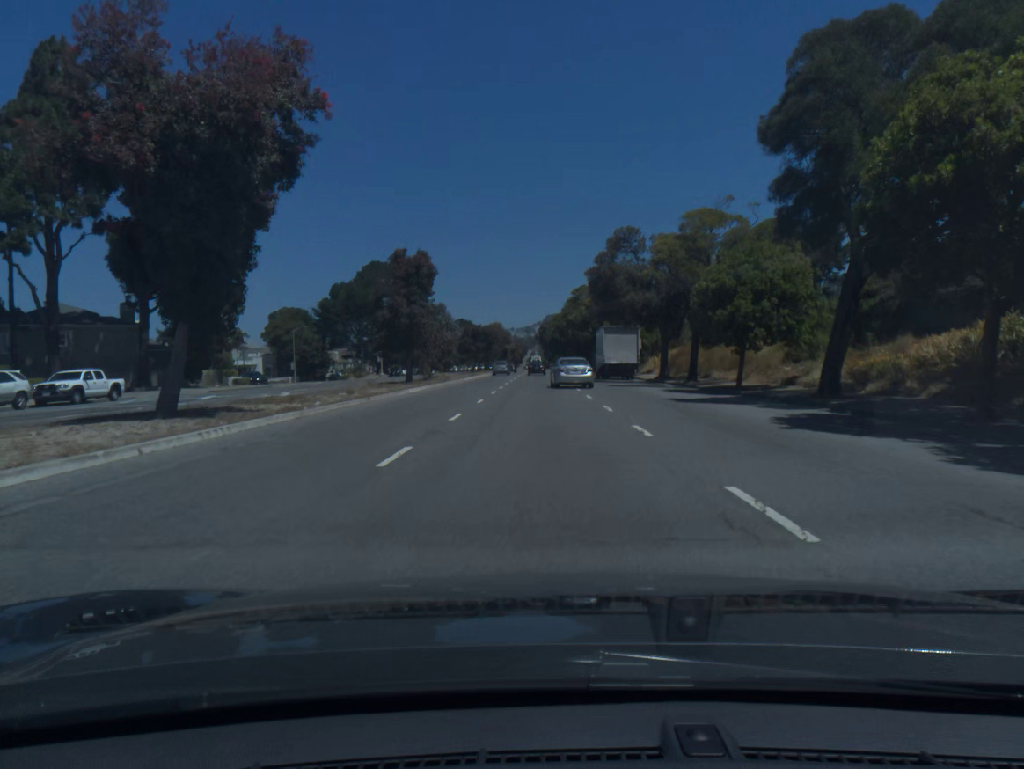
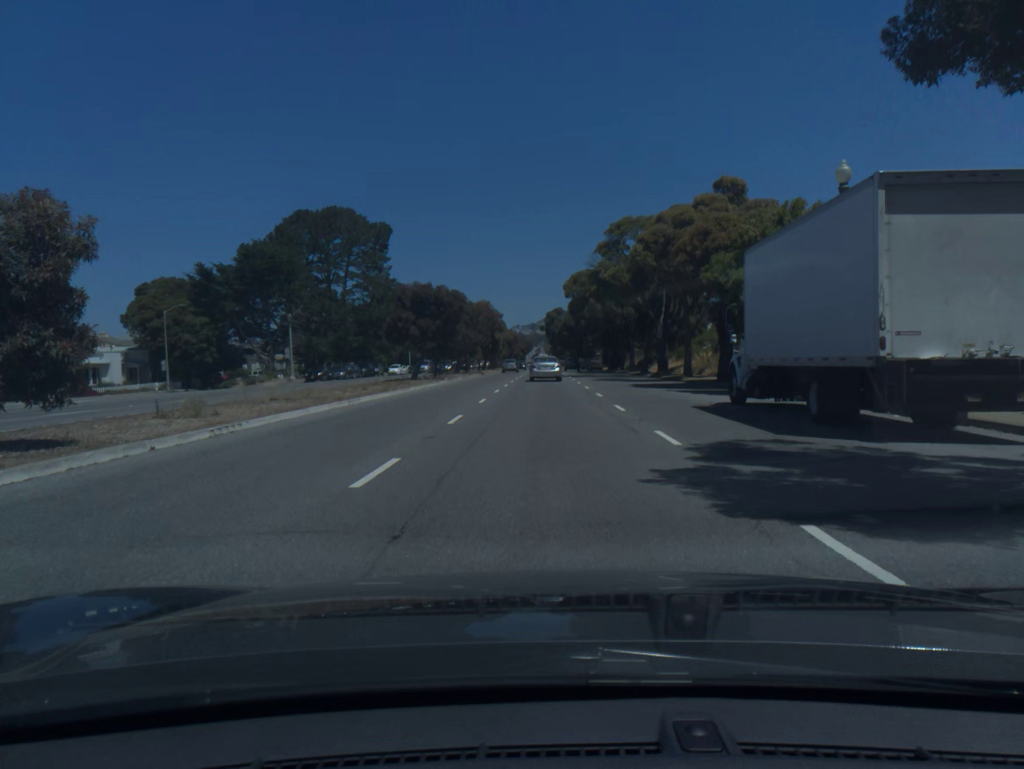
(-0.2, +45.6) m; 0°
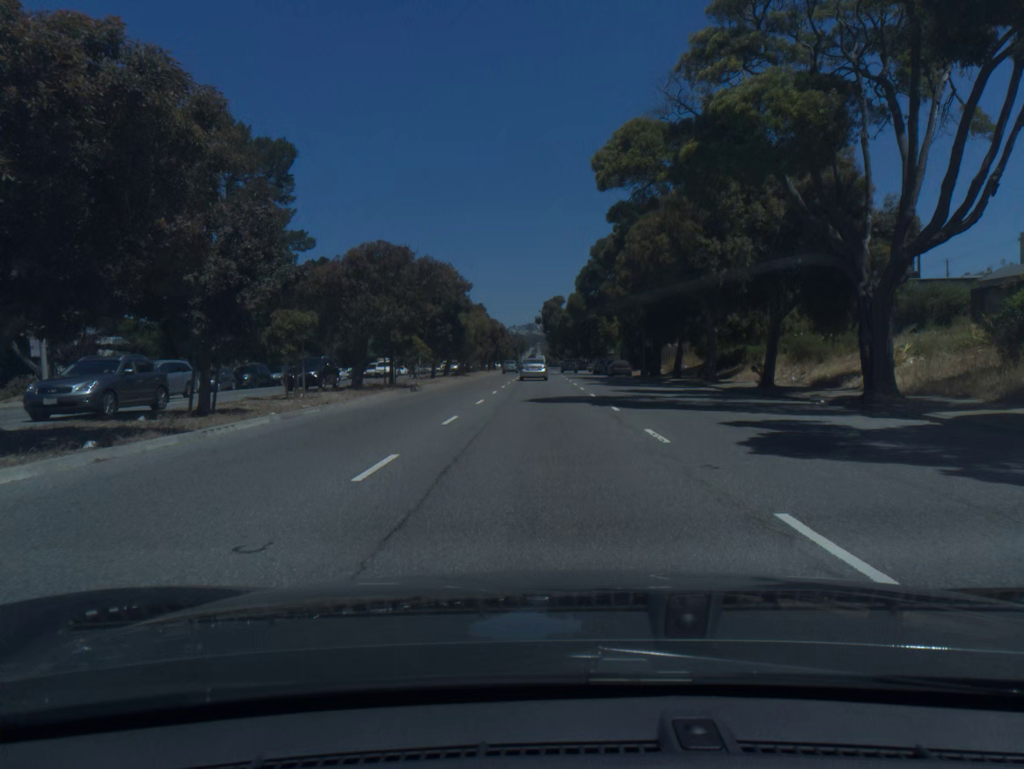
(0.0, +36.6) m; 0°
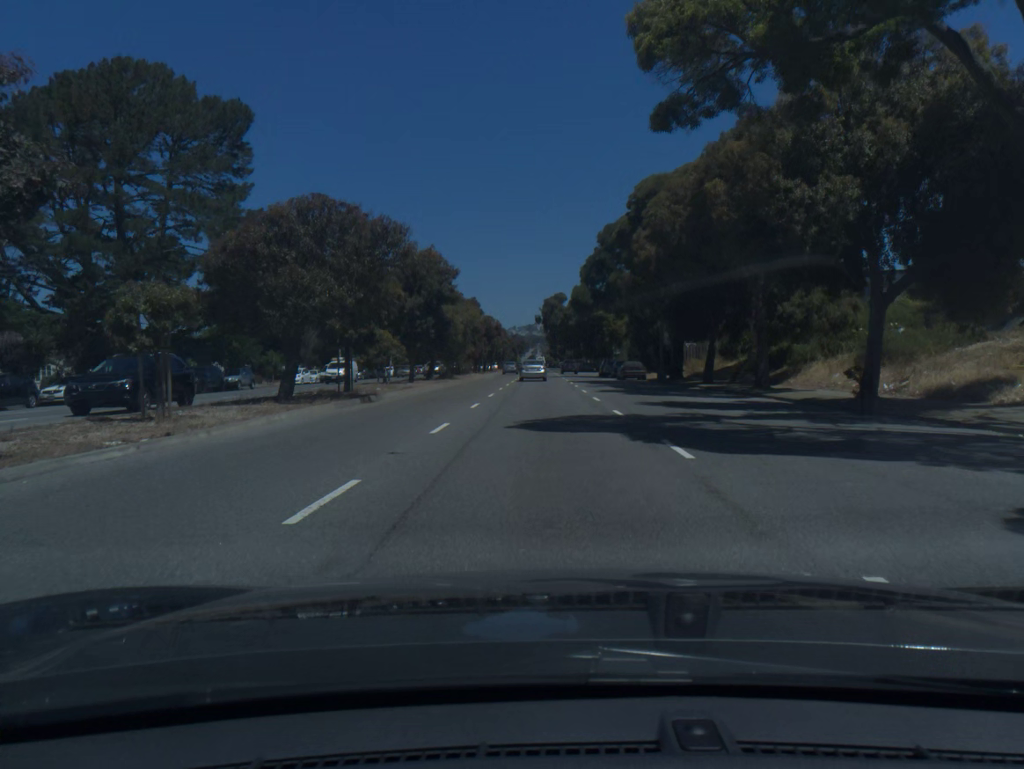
(0.0, +9.2) m; 0°
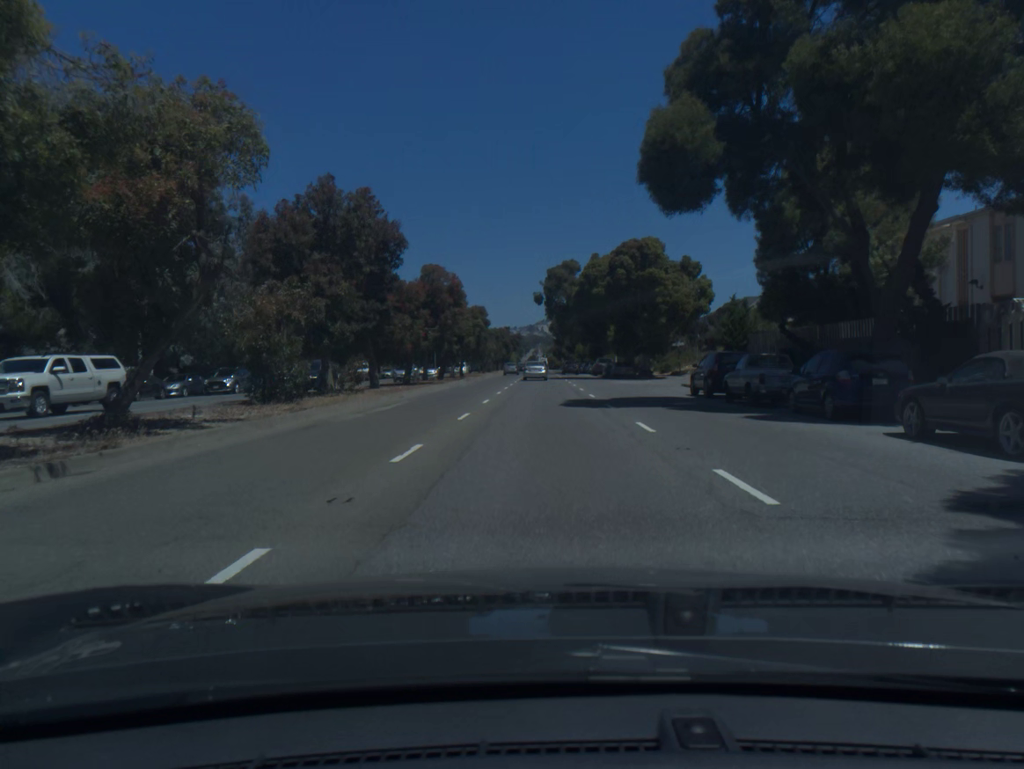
(0.0, +47.4) m; 0°
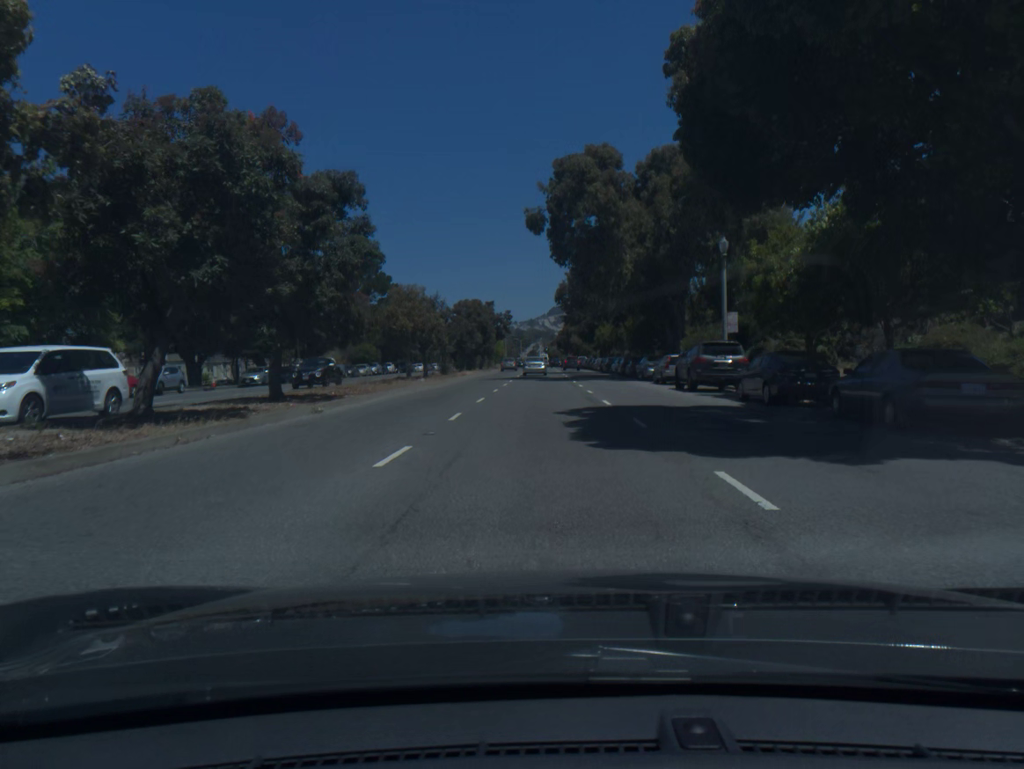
(0.0, +51.7) m; 0°
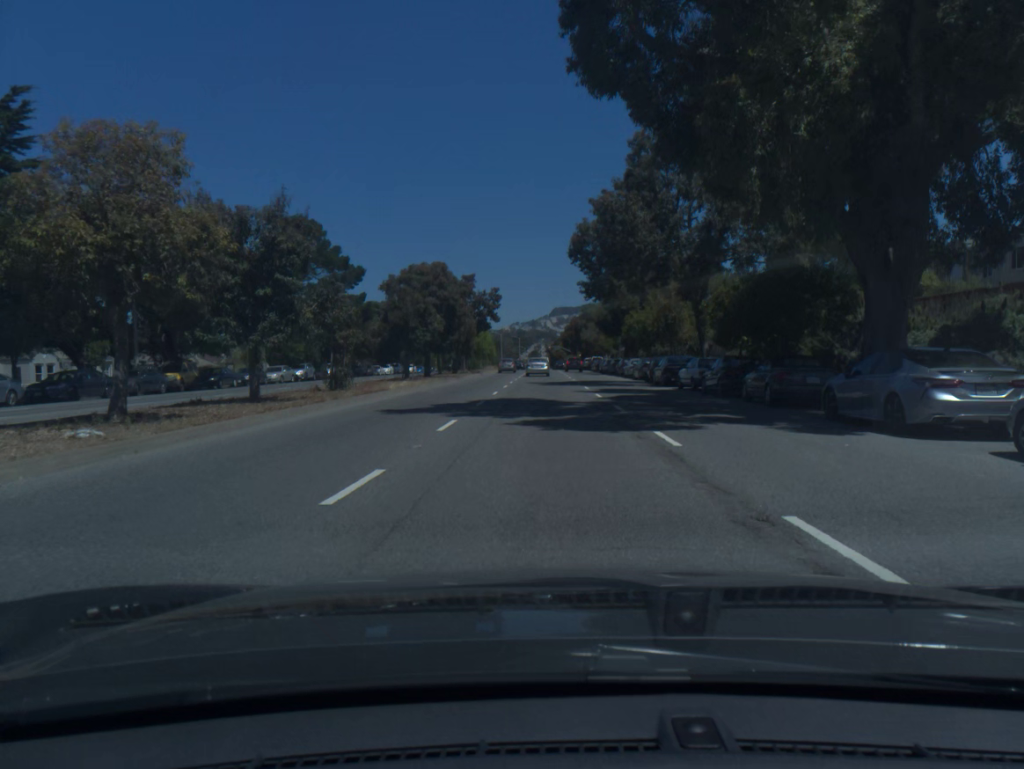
(-0.1, +31.6) m; 0°
